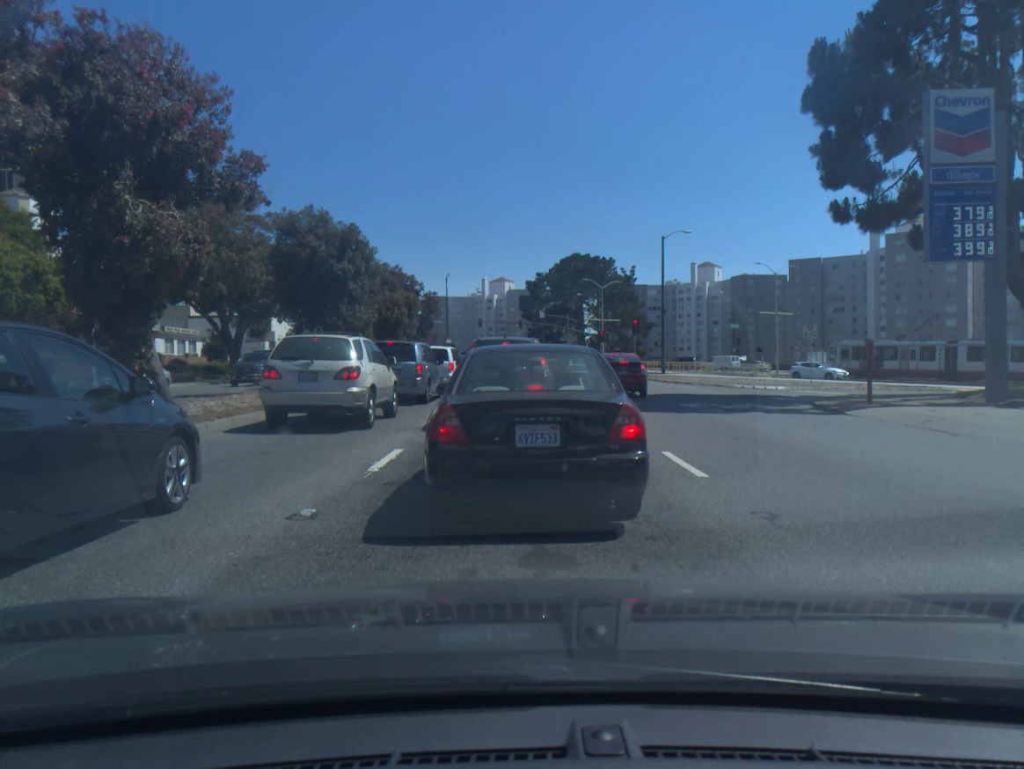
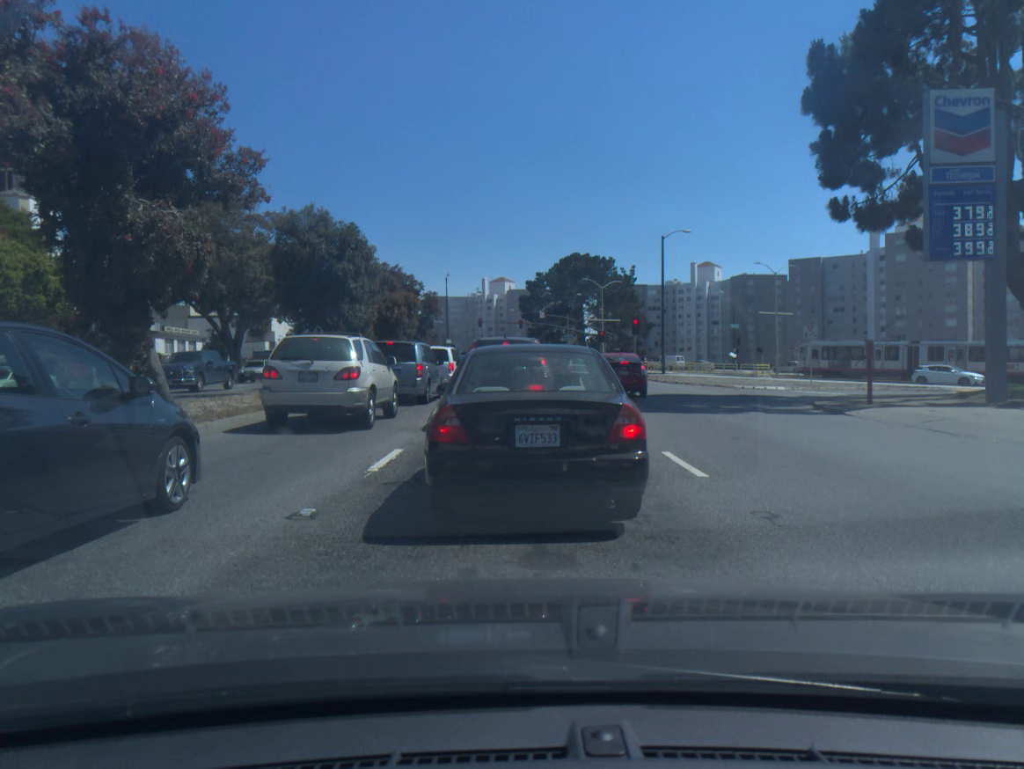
(0.0, 0.0) m; 0°
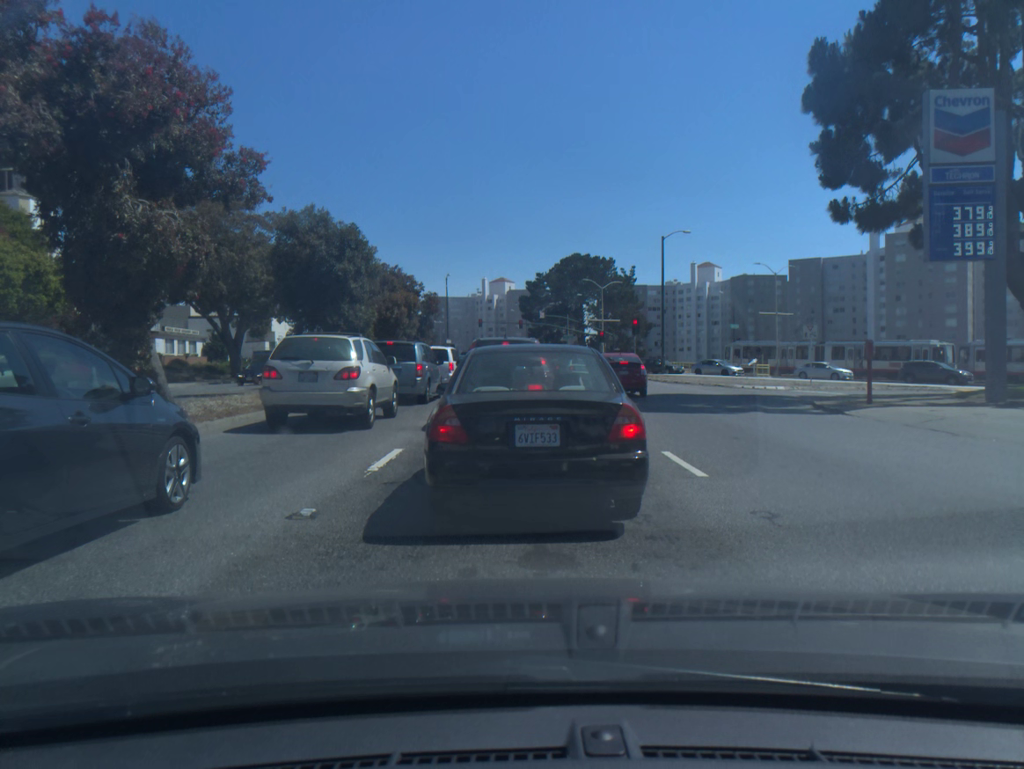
(0.0, 0.0) m; 0°
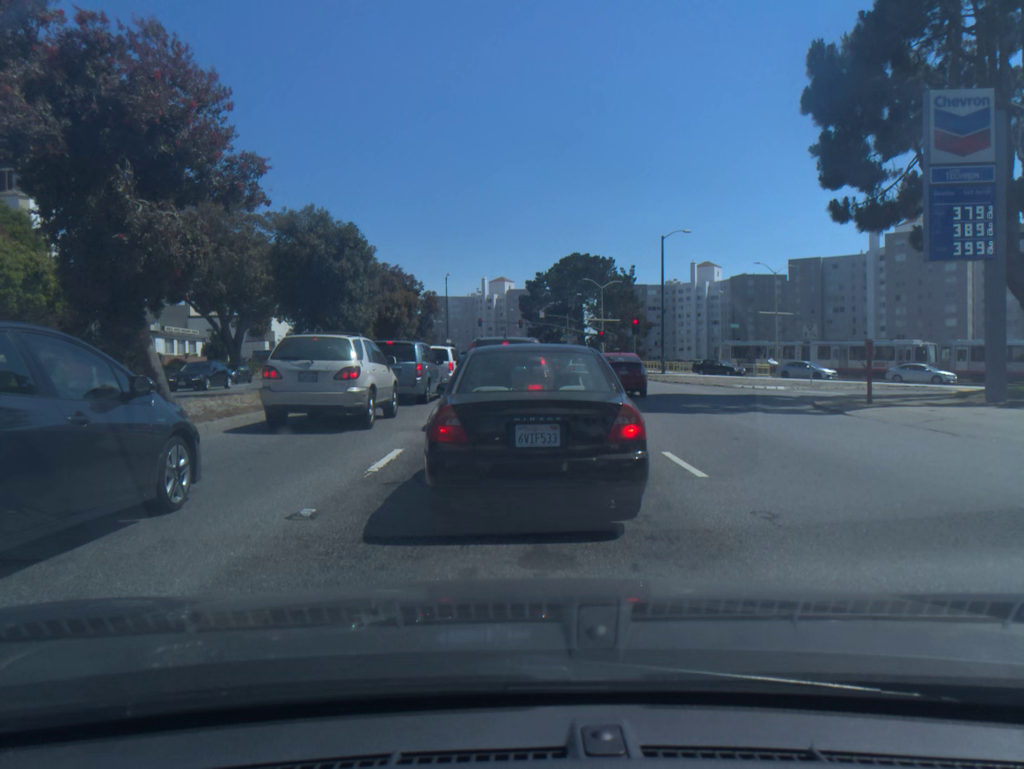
(0.0, 0.0) m; 0°
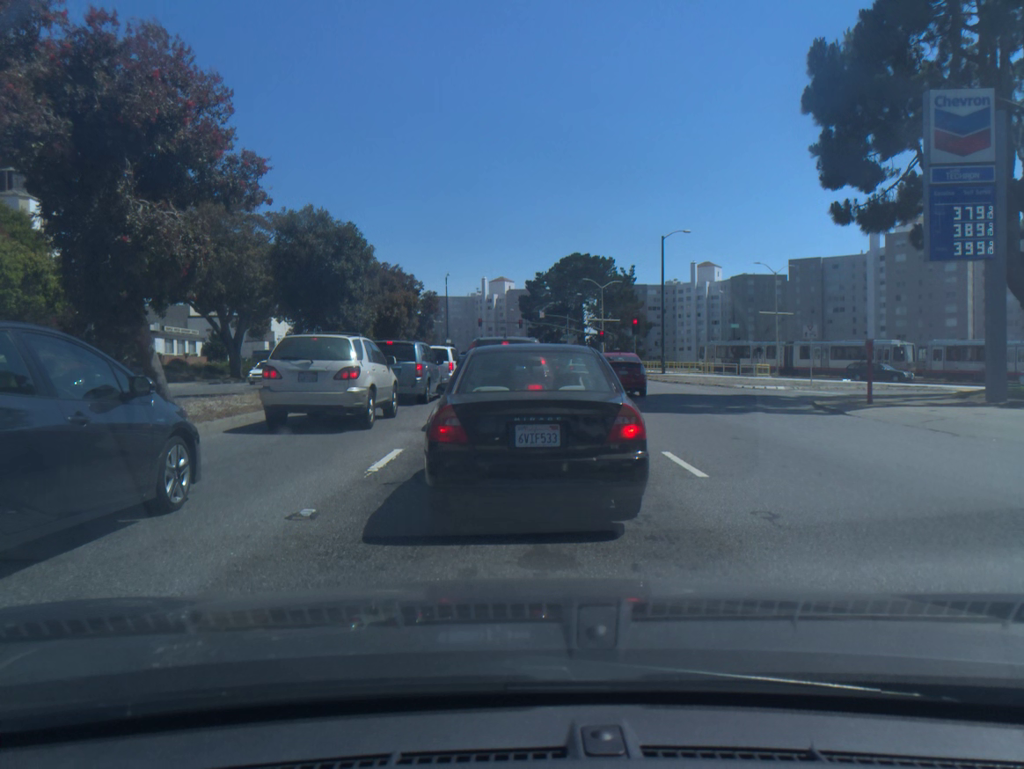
(0.0, 0.0) m; 0°
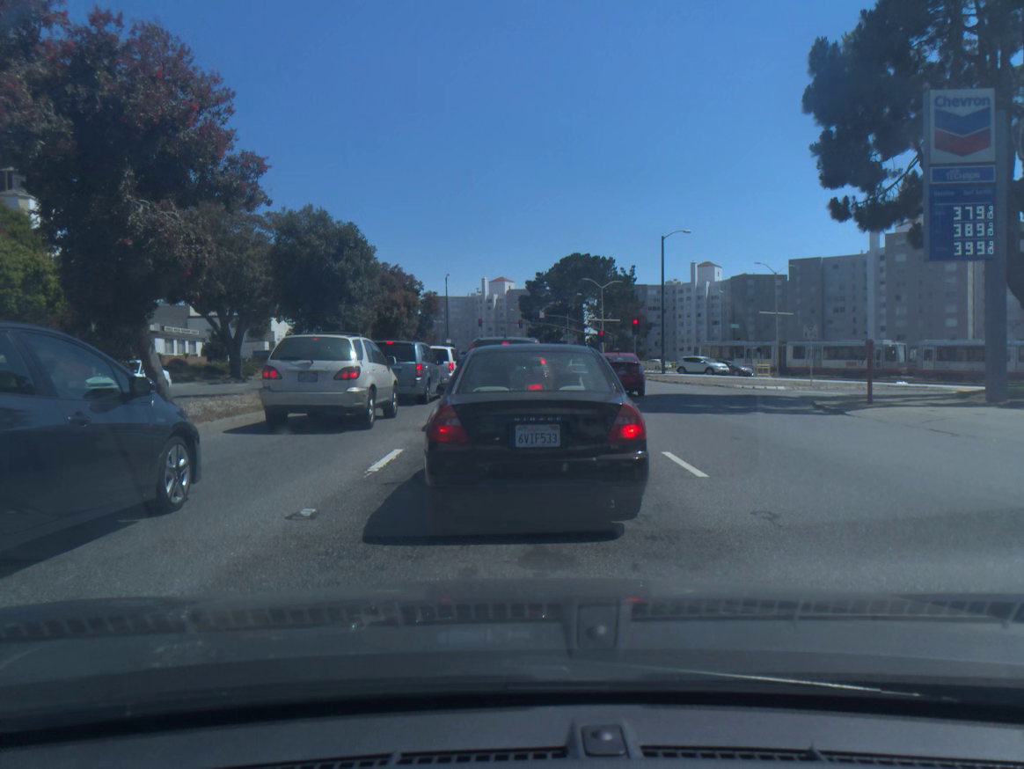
(0.0, 0.0) m; 0°
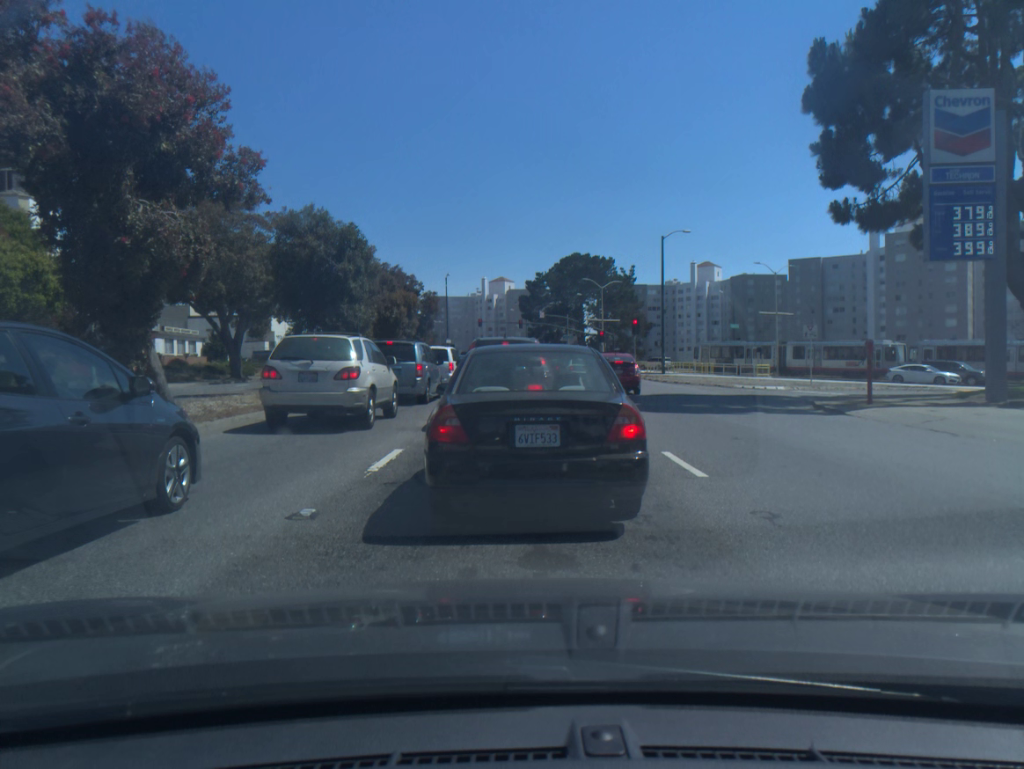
(0.0, 0.0) m; 0°
